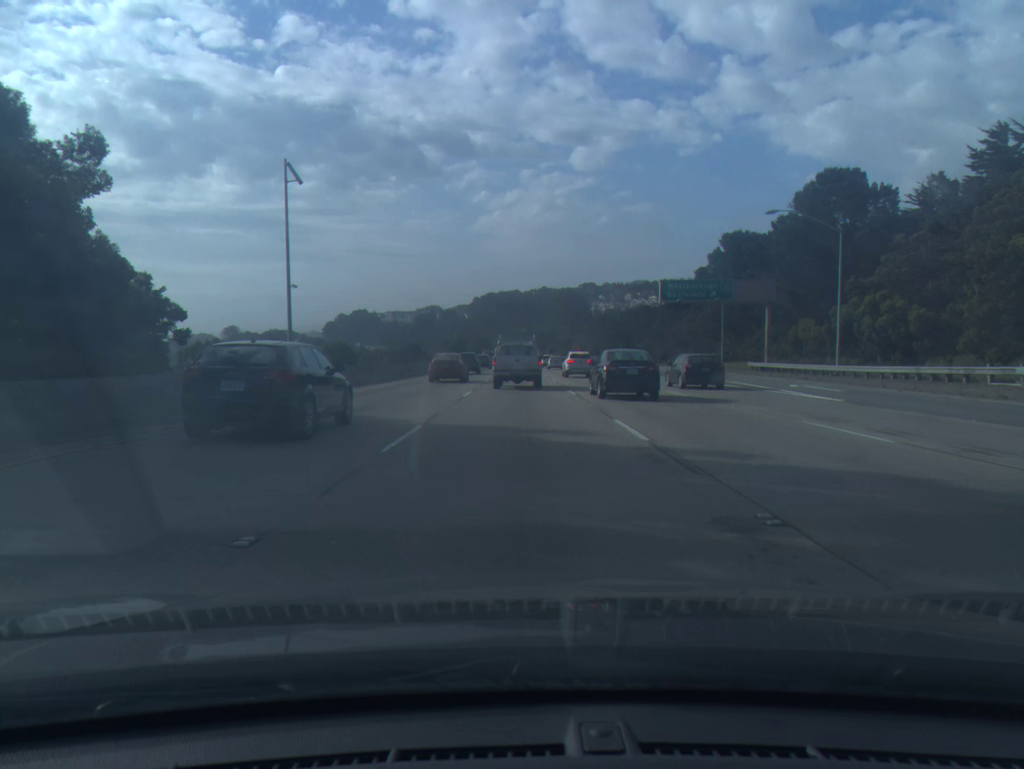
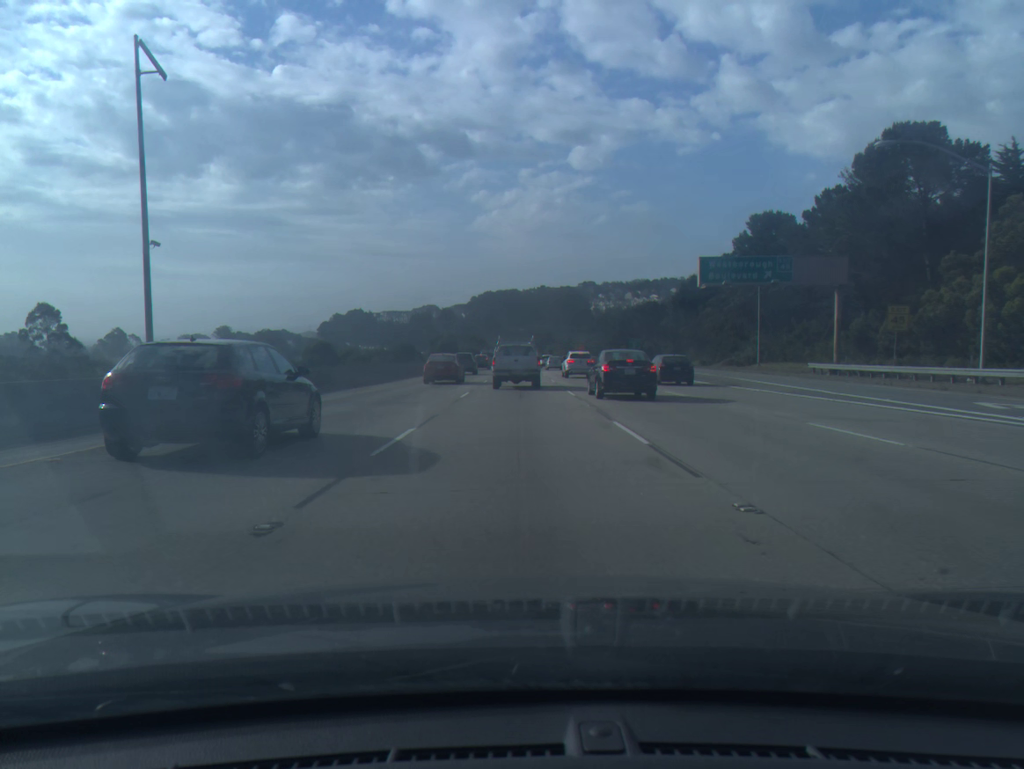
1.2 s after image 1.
(0.0, +15.0) m; 0°
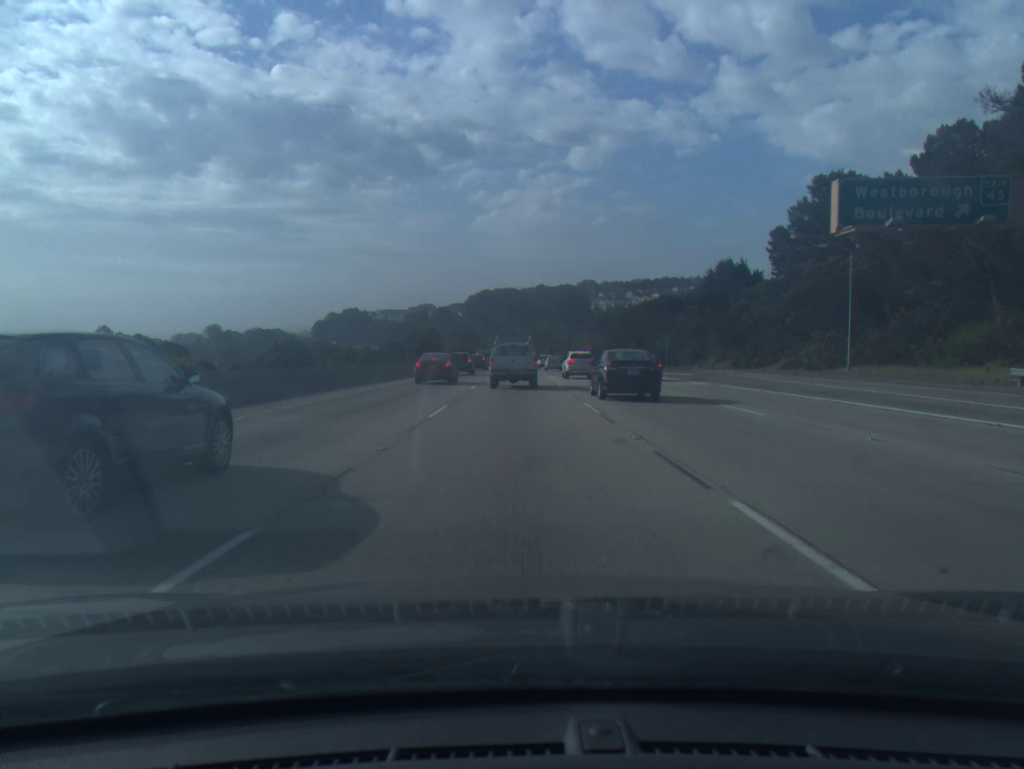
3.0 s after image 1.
(0.0, +22.9) m; 0°
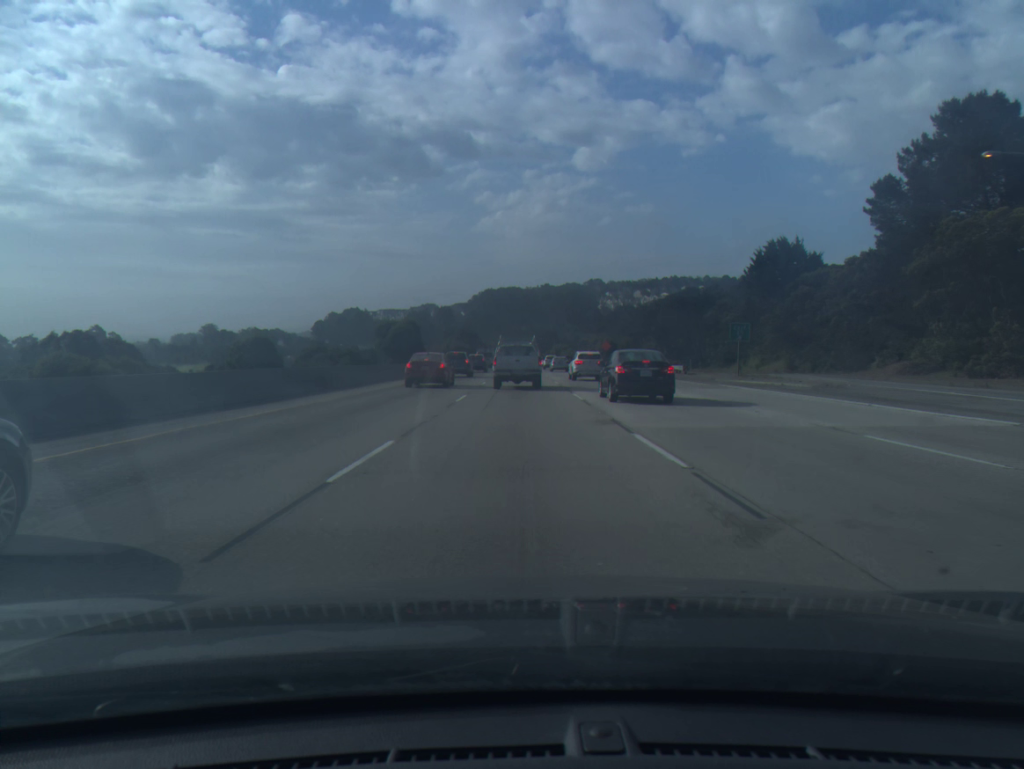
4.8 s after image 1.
(0.0, +23.3) m; 0°
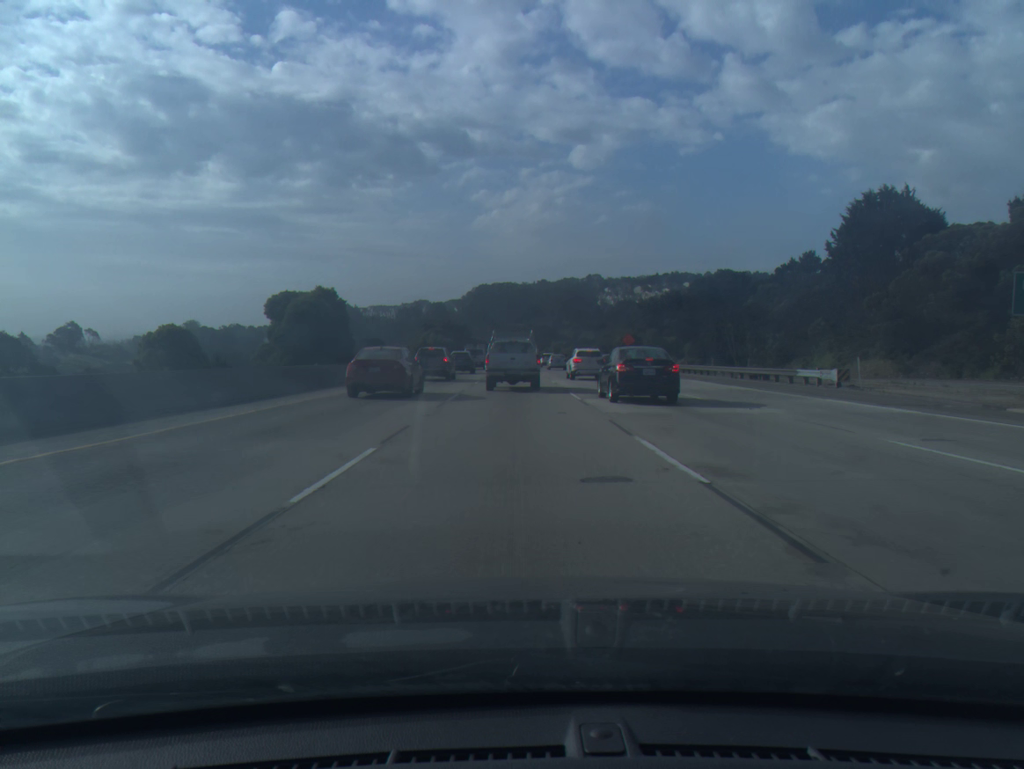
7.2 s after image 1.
(0.0, +30.5) m; 0°
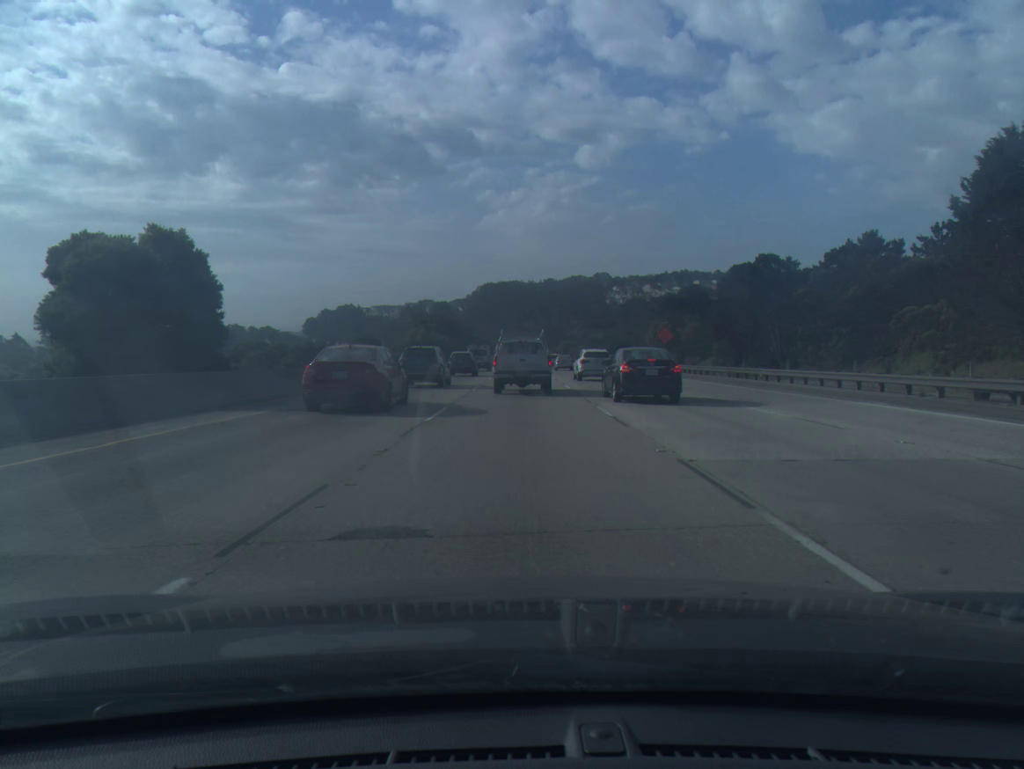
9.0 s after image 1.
(-0.1, +20.7) m; 0°
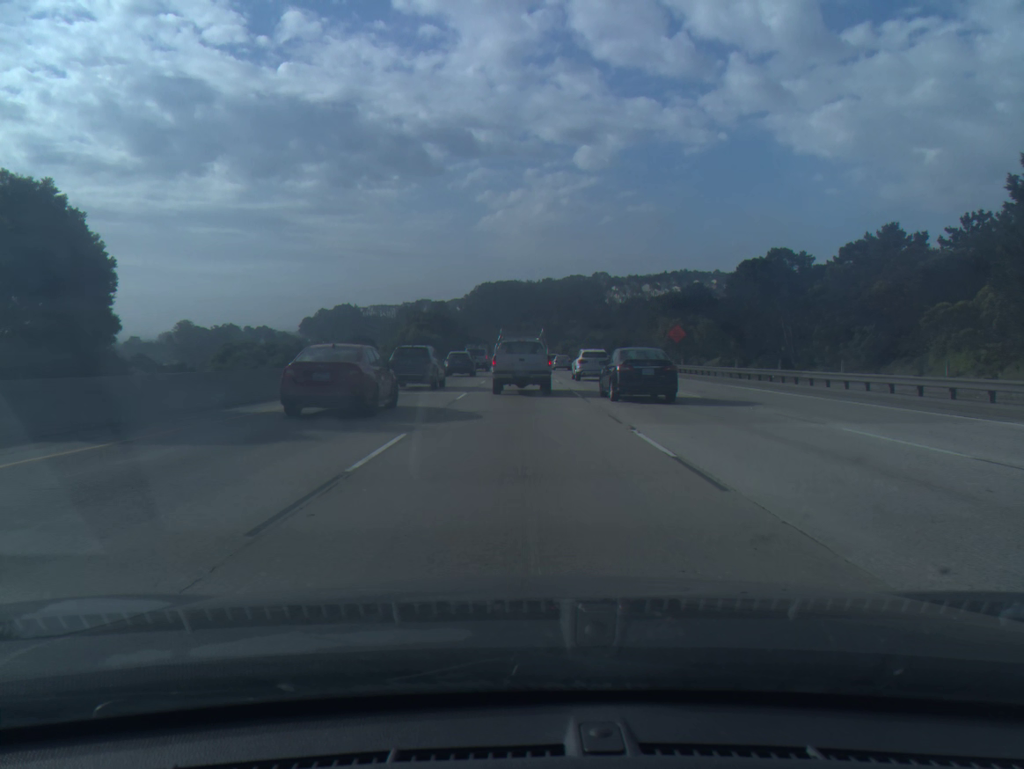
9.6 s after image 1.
(0.0, +6.6) m; 0°
